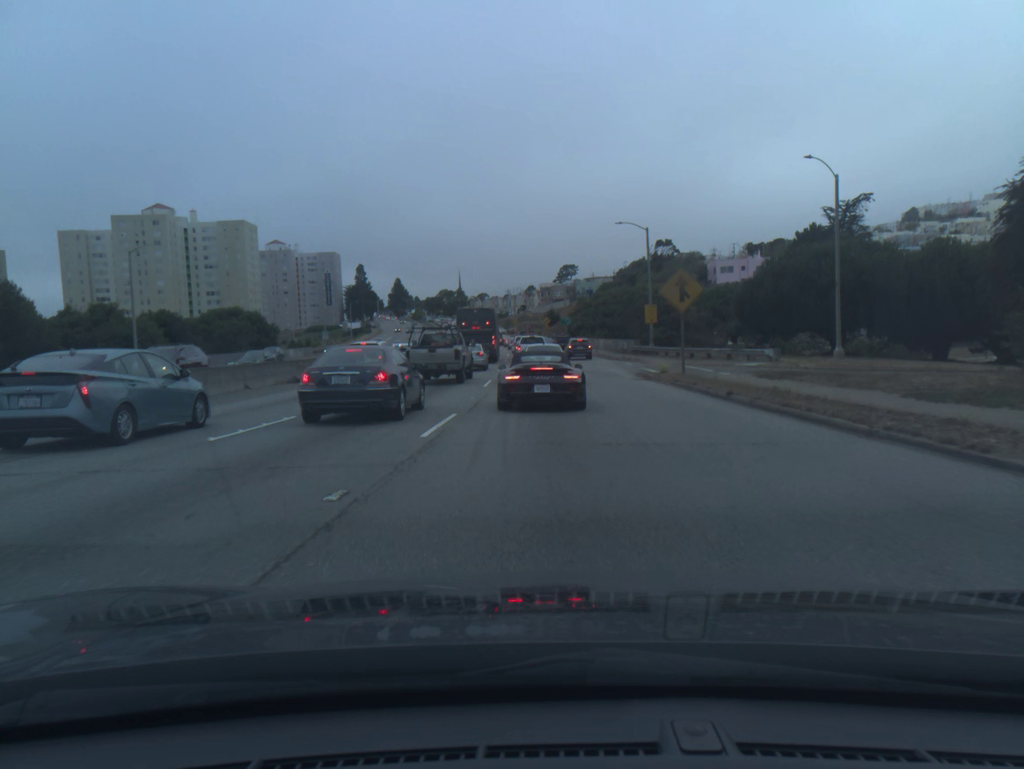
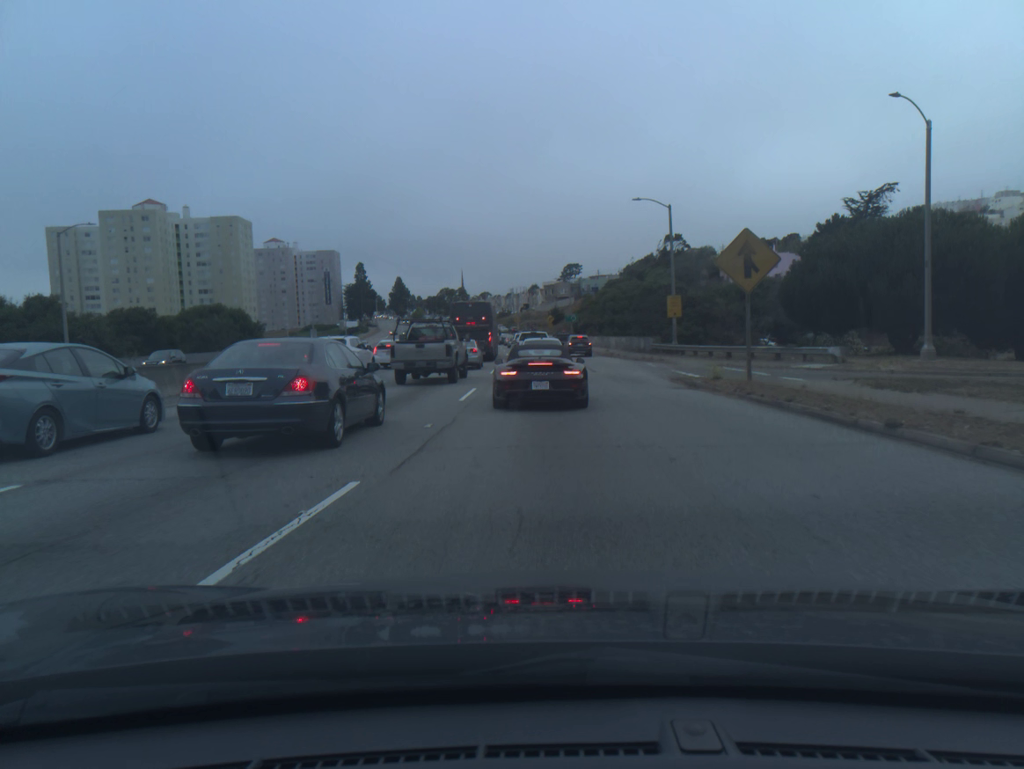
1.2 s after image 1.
(0.0, +8.8) m; 0°
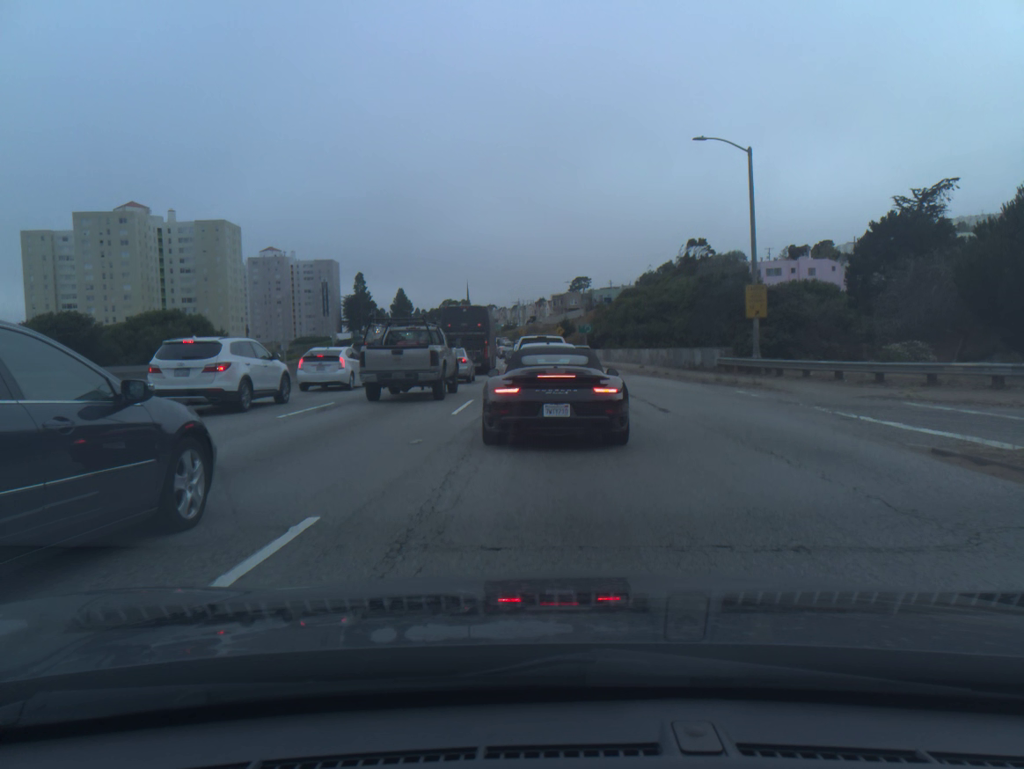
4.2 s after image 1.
(-0.3, +16.8) m; 0°
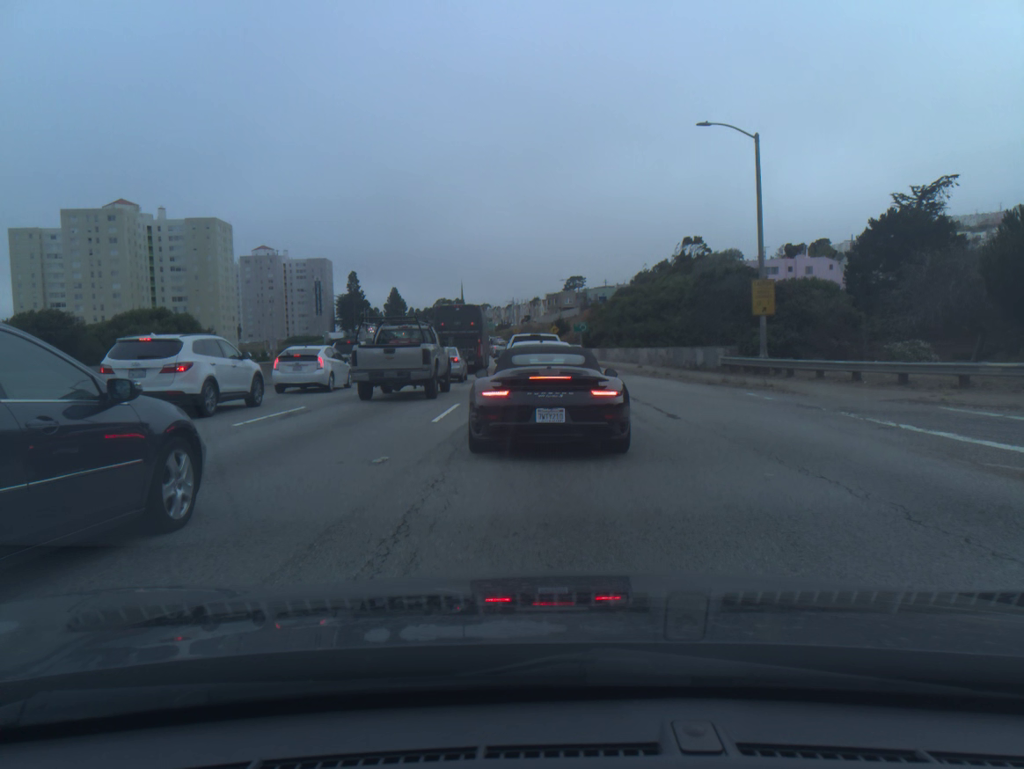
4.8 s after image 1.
(0.0, +2.0) m; 0°
